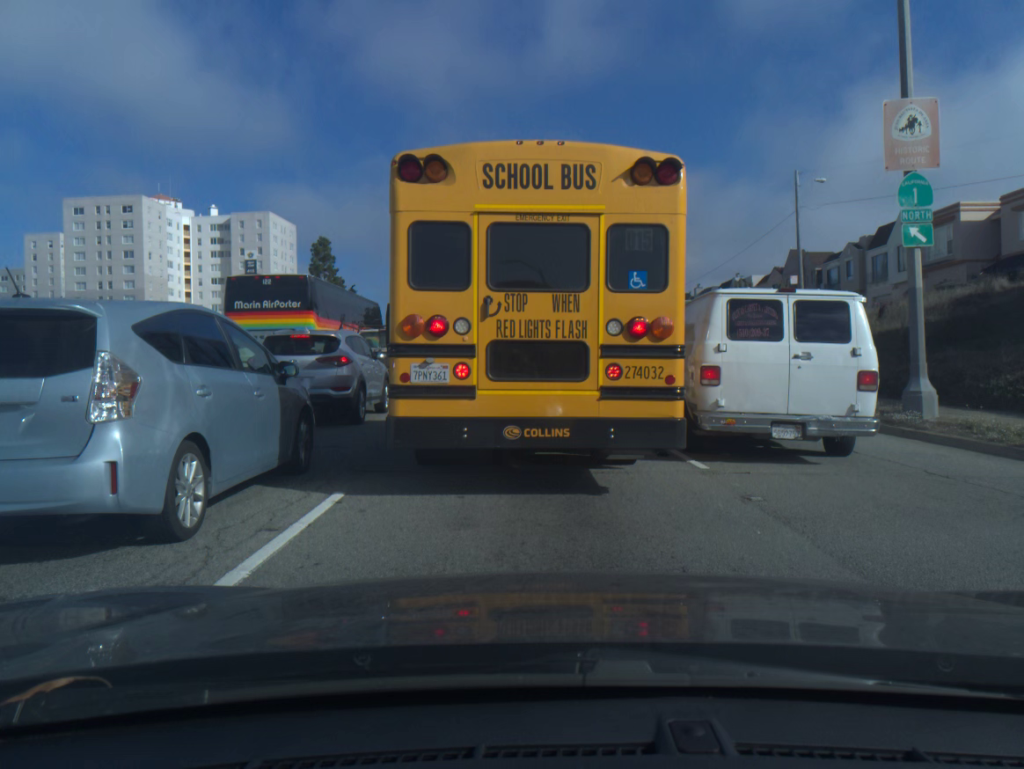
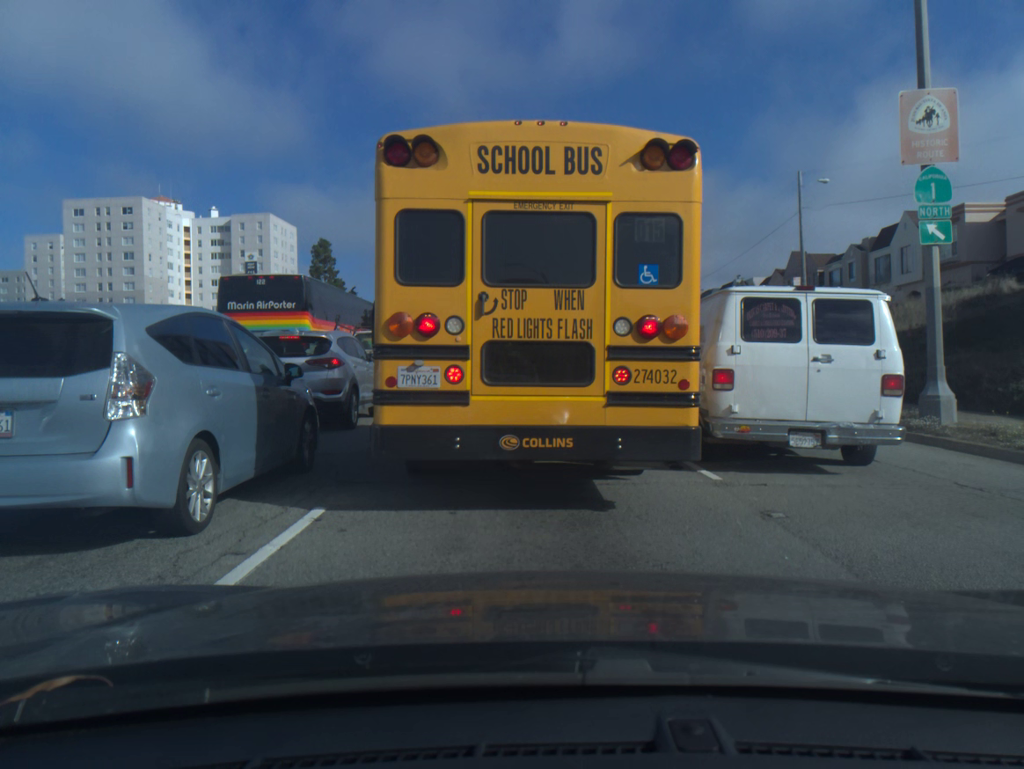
(0.0, +0.6) m; 0°
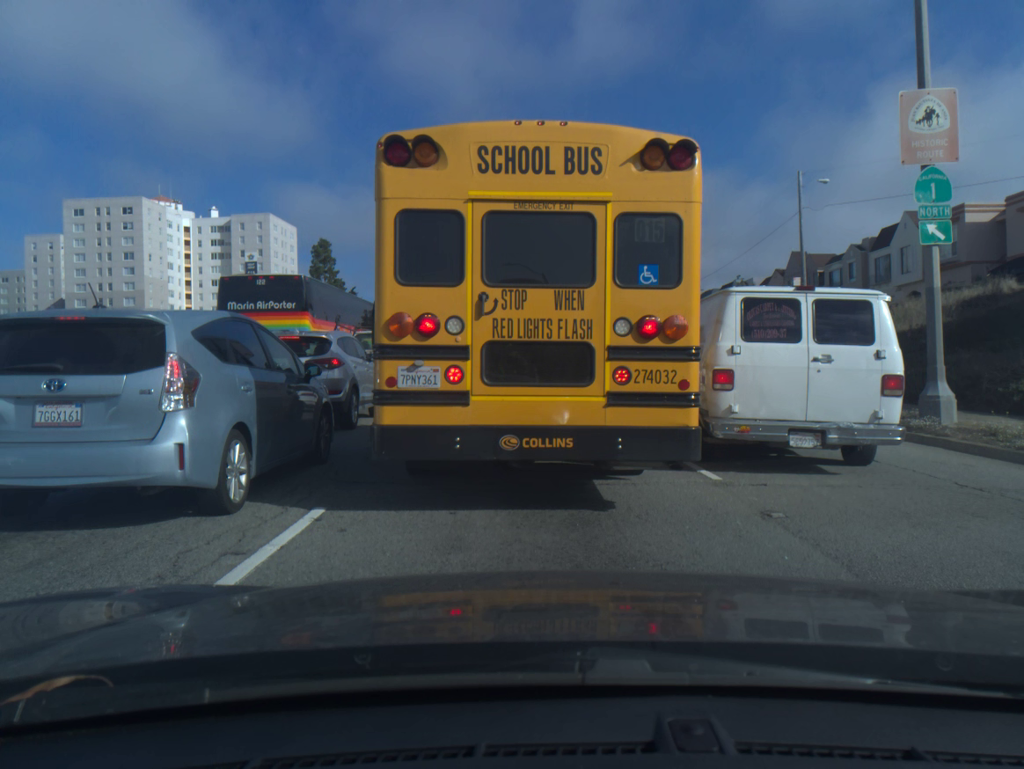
(0.0, 0.0) m; 0°
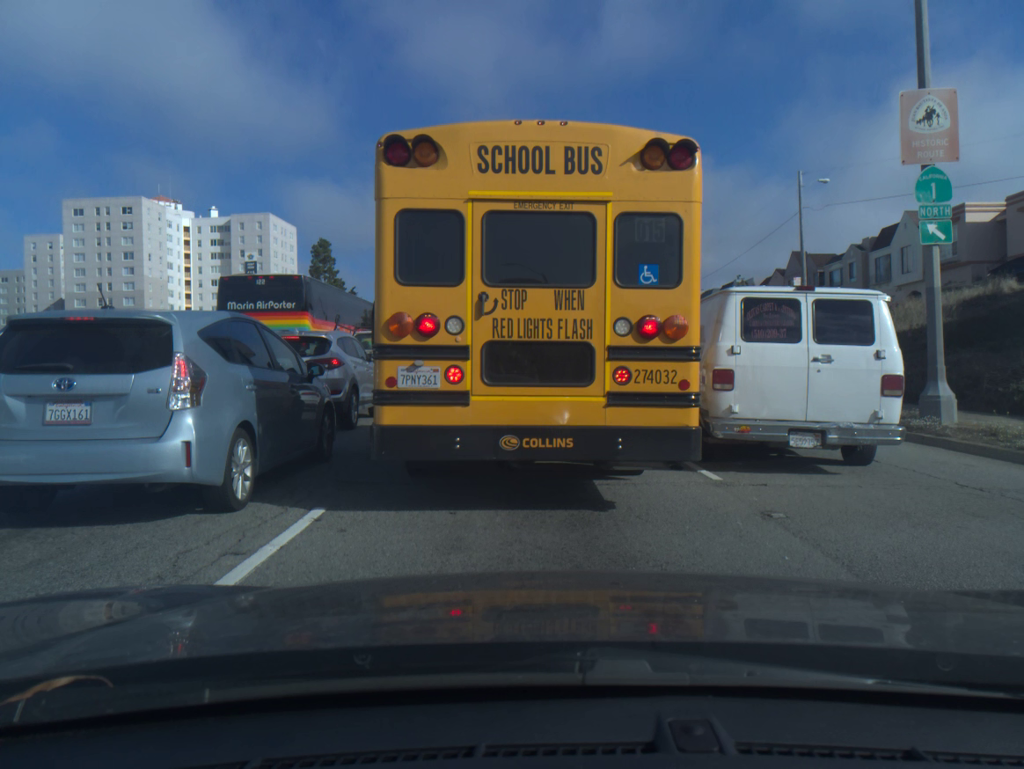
(0.0, 0.0) m; 0°
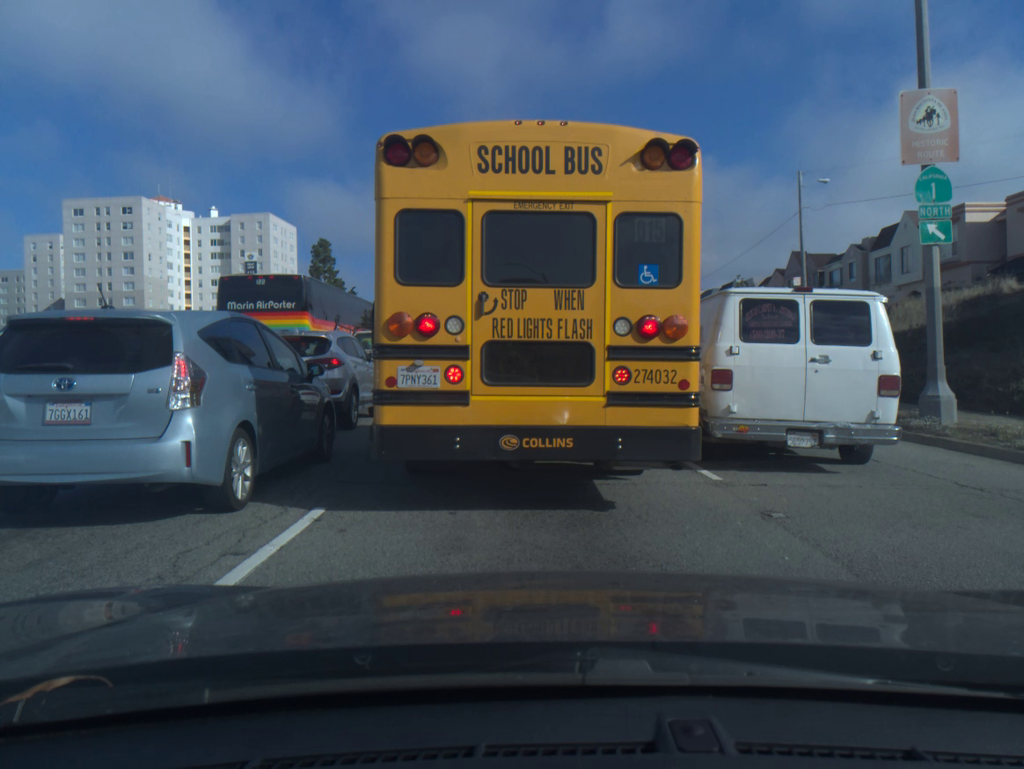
(0.0, 0.0) m; 0°
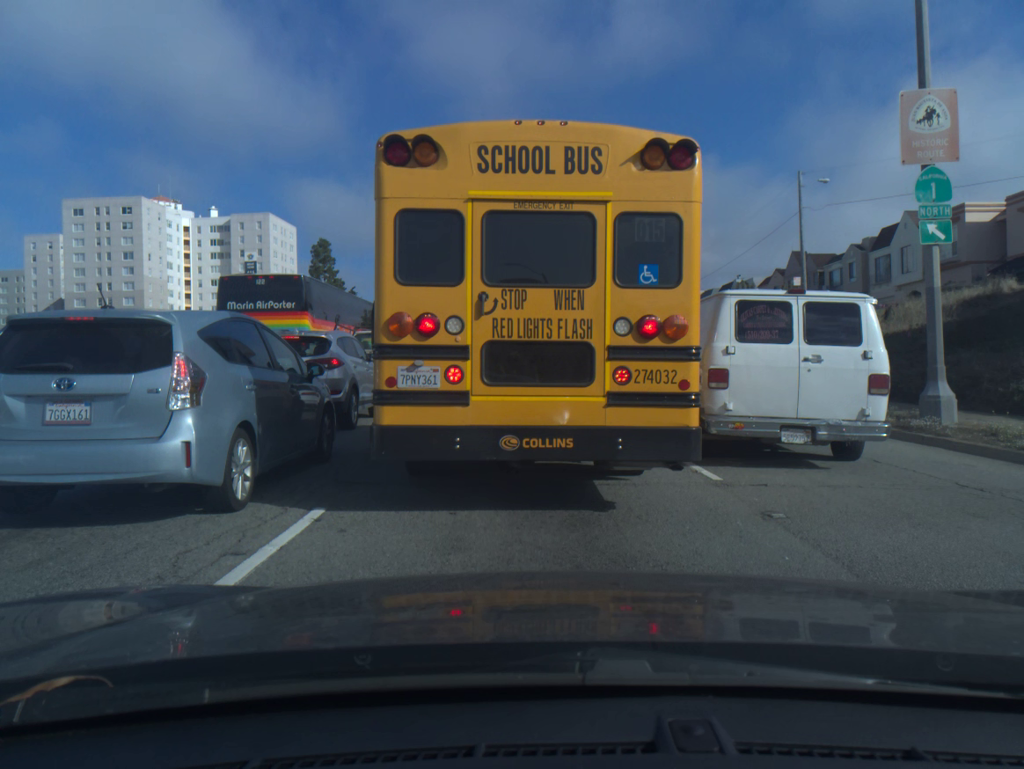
(0.0, 0.0) m; 0°
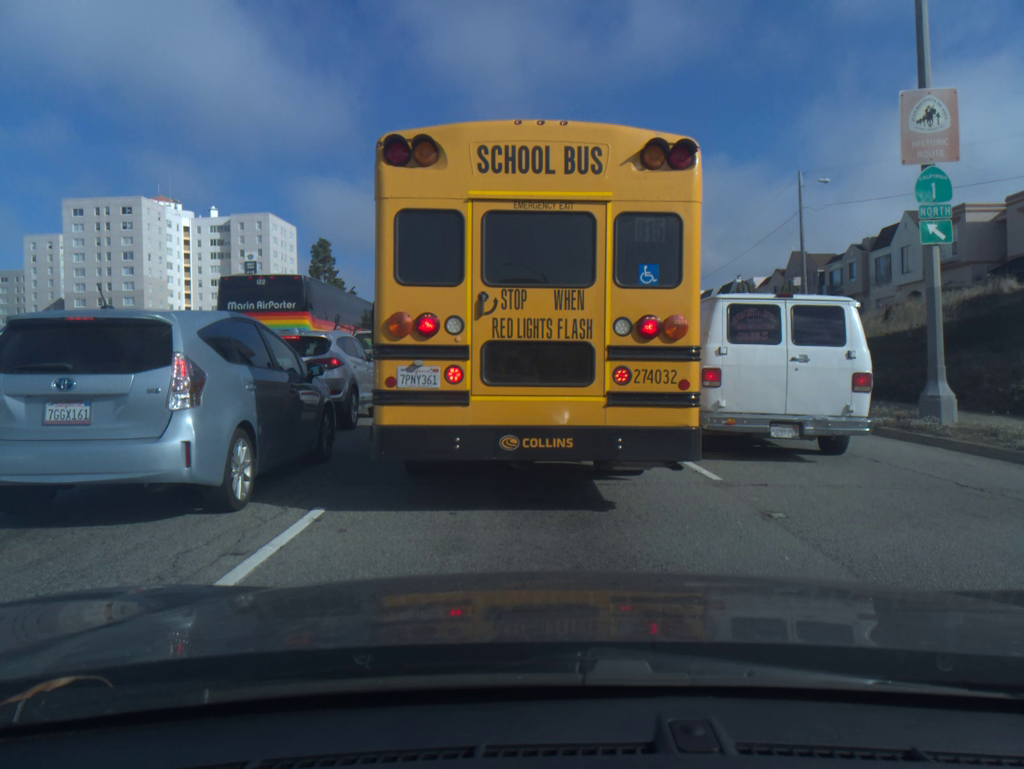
(0.0, 0.0) m; 0°
